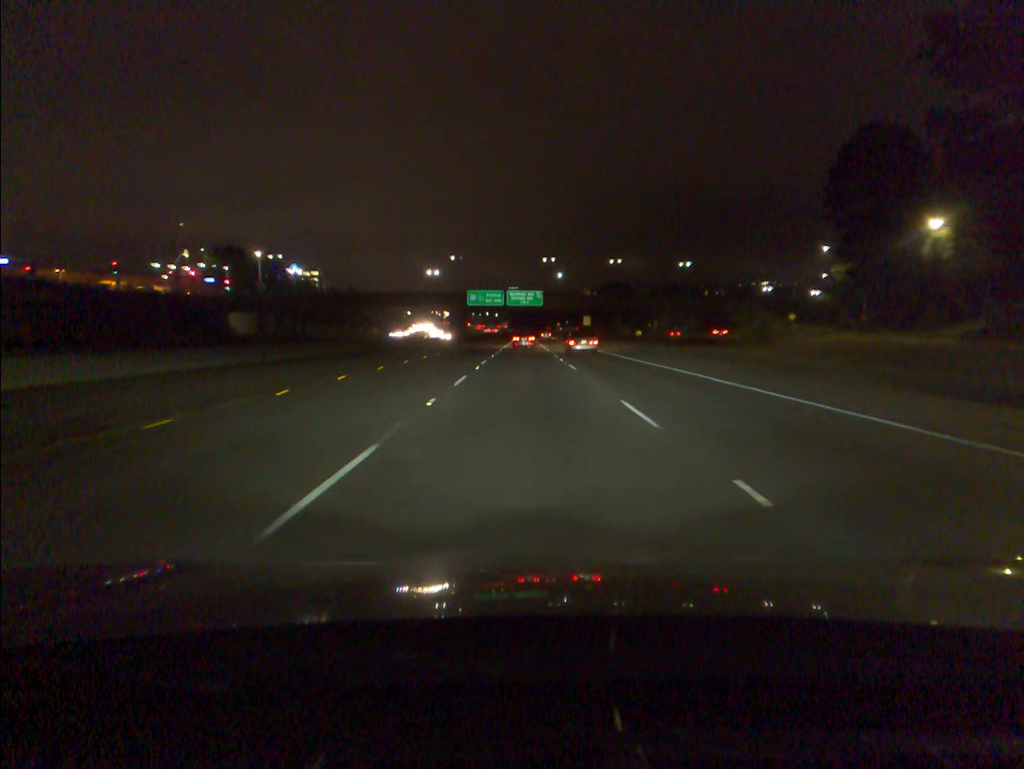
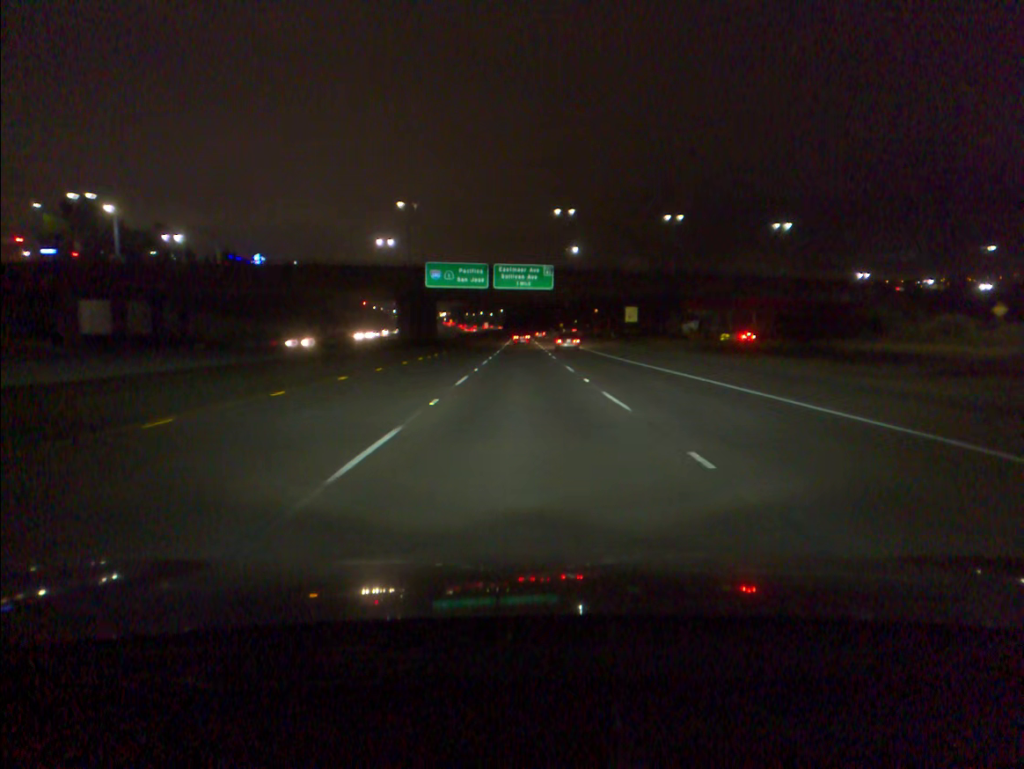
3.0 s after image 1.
(0.0, +59.3) m; 0°
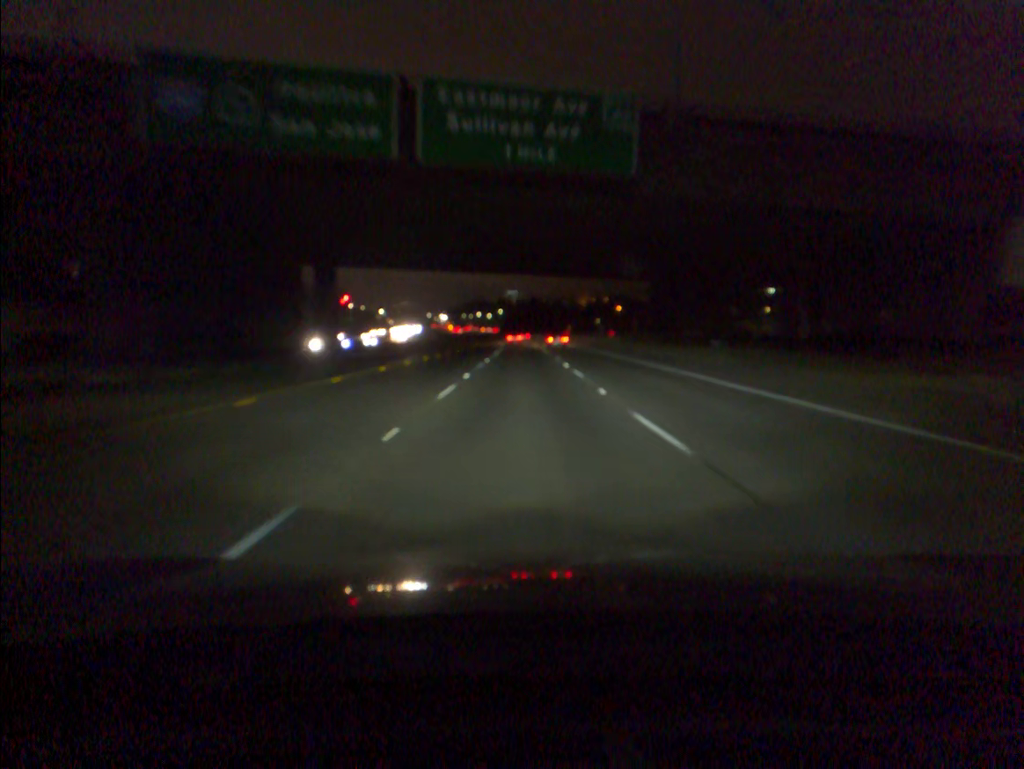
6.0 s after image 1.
(0.0, +63.0) m; 0°
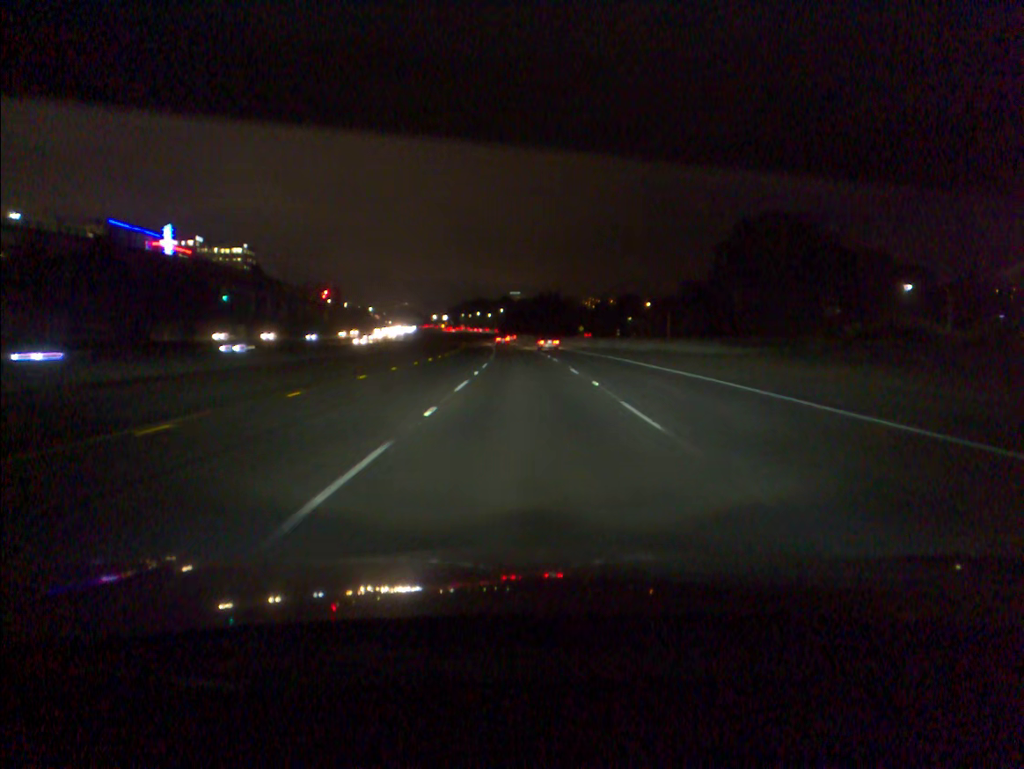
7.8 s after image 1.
(-0.1, +40.1) m; 0°
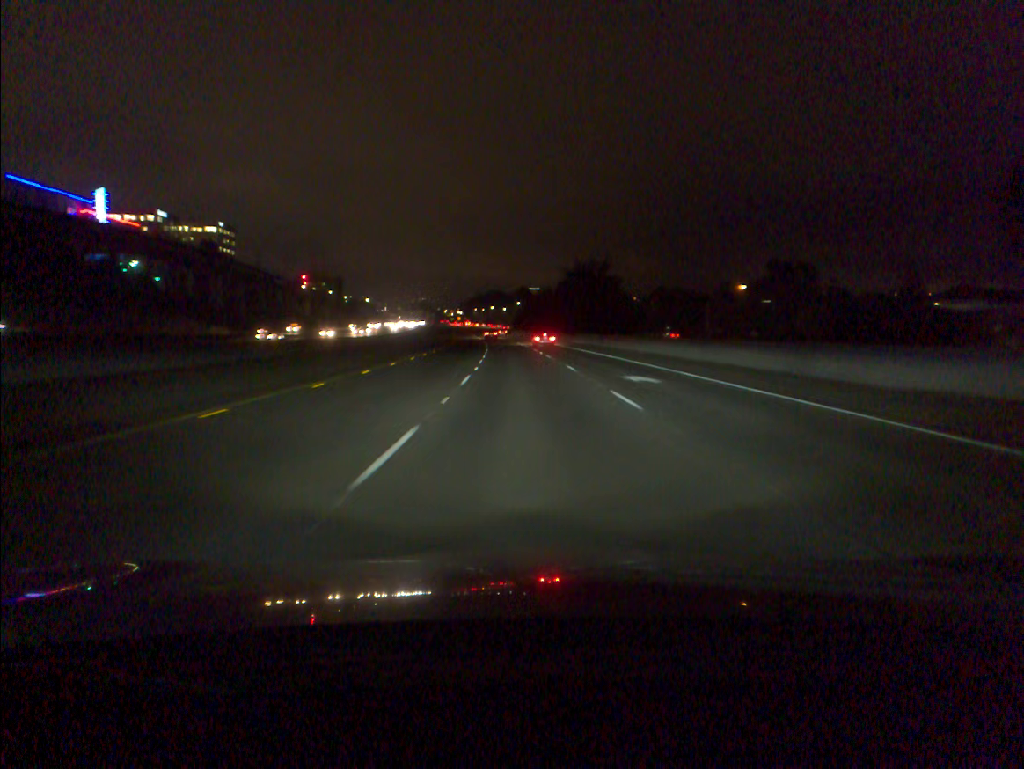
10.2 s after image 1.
(-0.5, +55.9) m; -1°
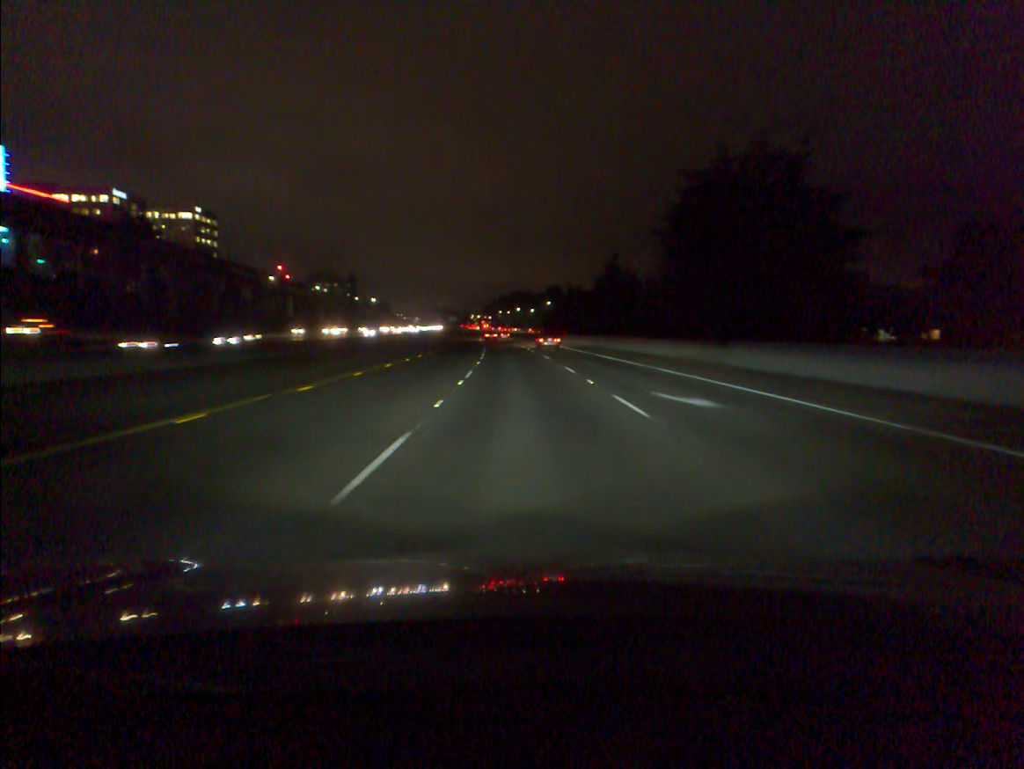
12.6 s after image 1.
(-1.0, +58.8) m; -2°
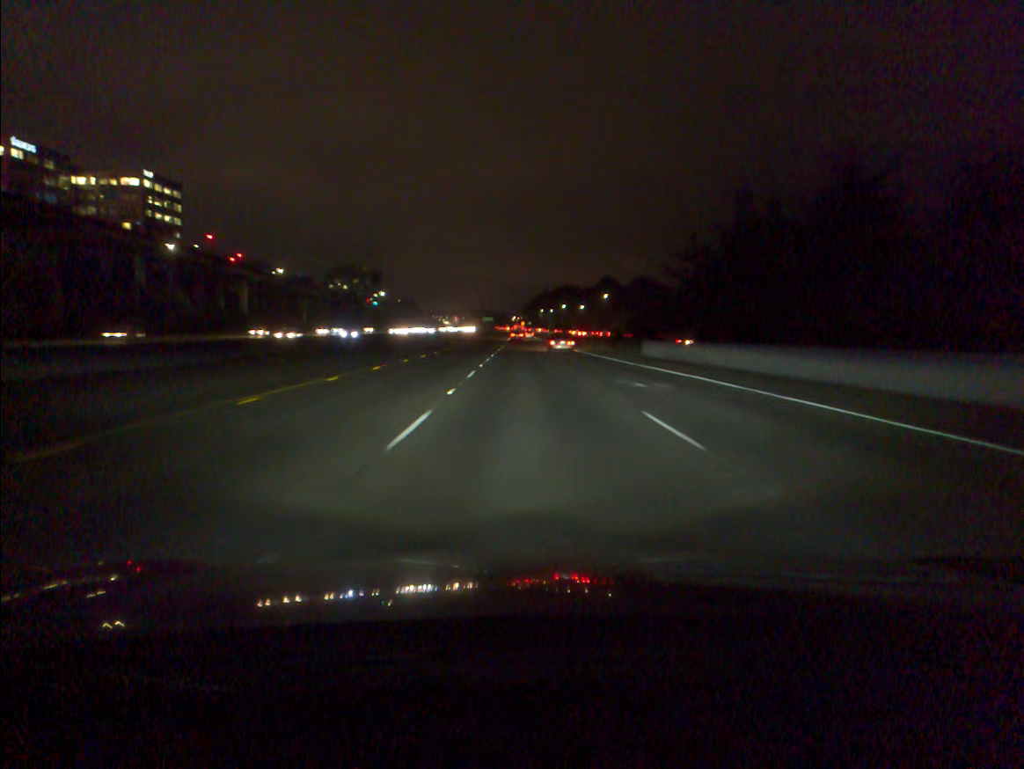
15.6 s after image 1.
(-2.0, +76.5) m; -3°
